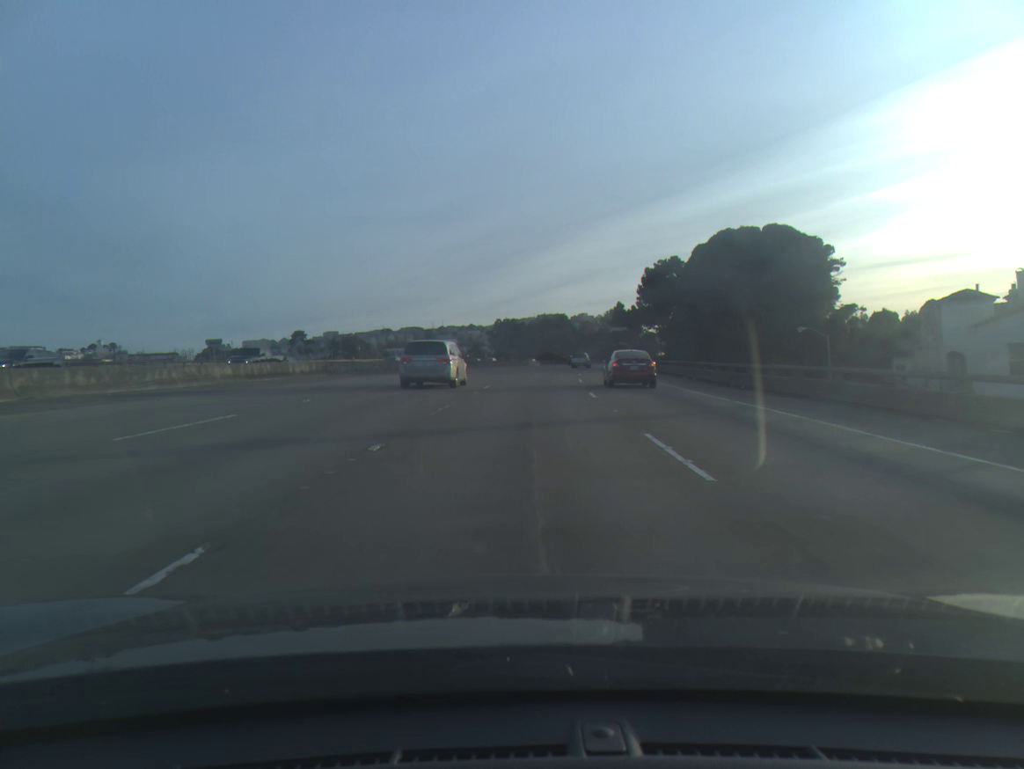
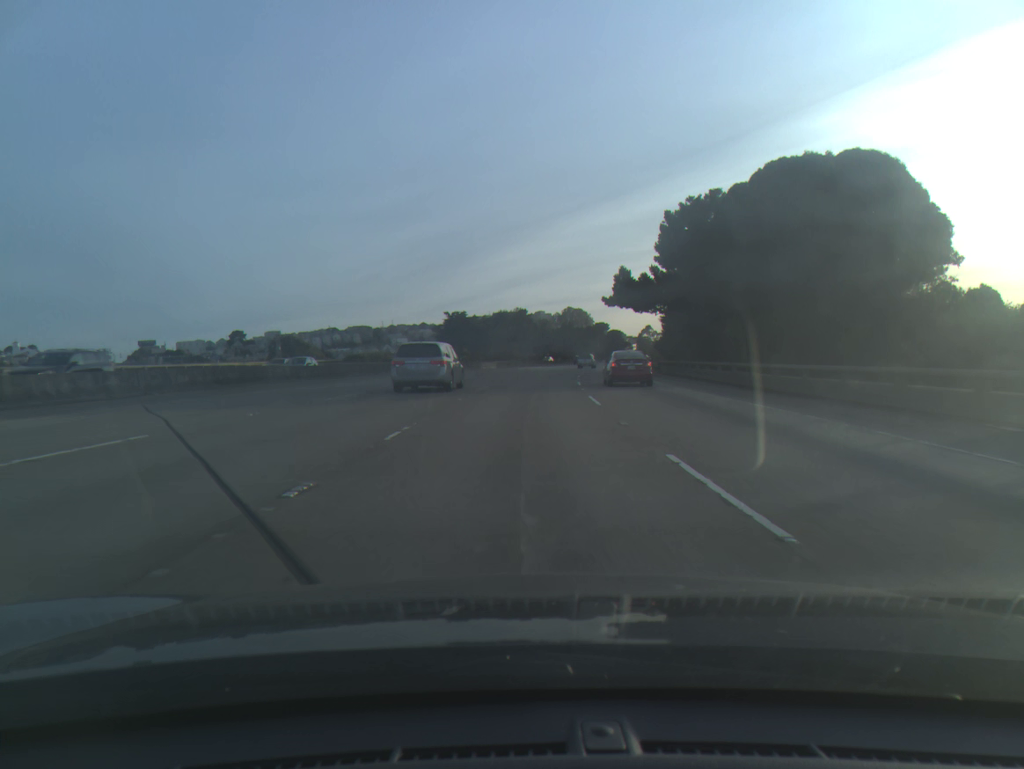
(+0.8, +31.7) m; +3°
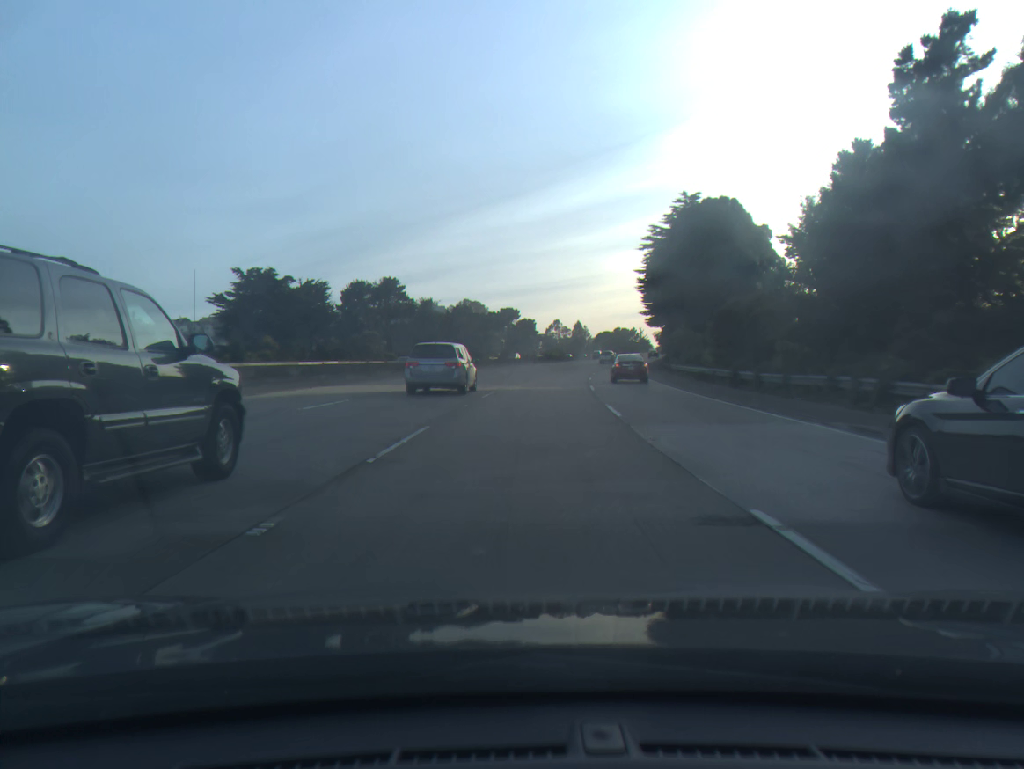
(+4.8, +76.3) m; +7°
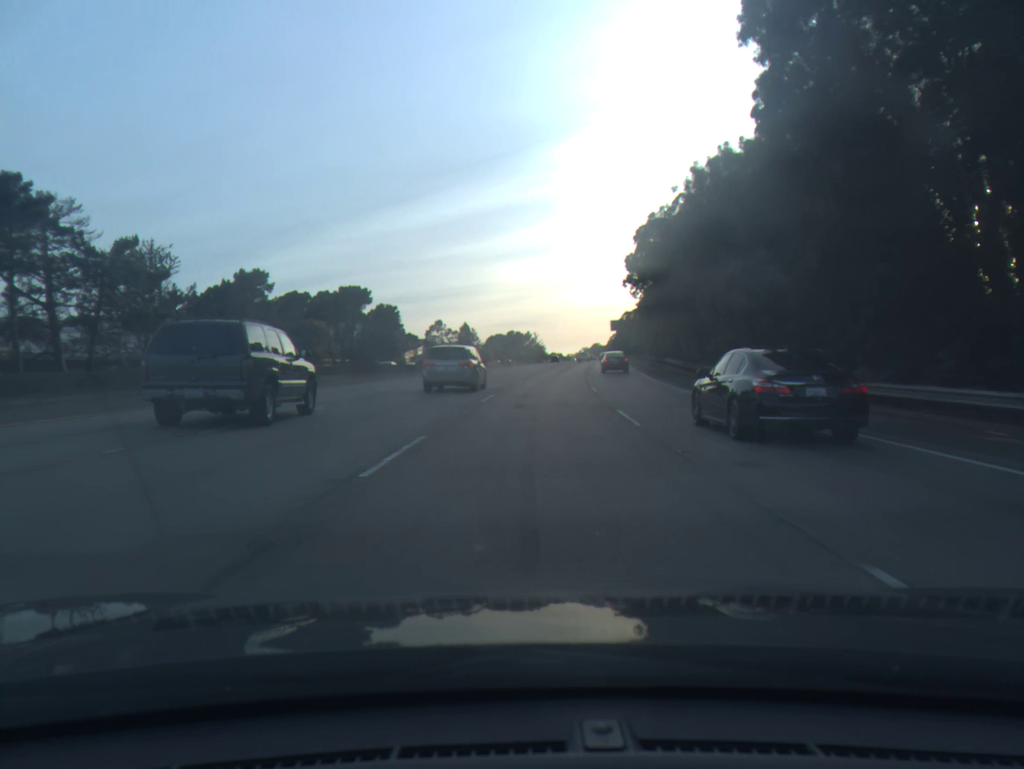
(+5.3, +74.2) m; +8°
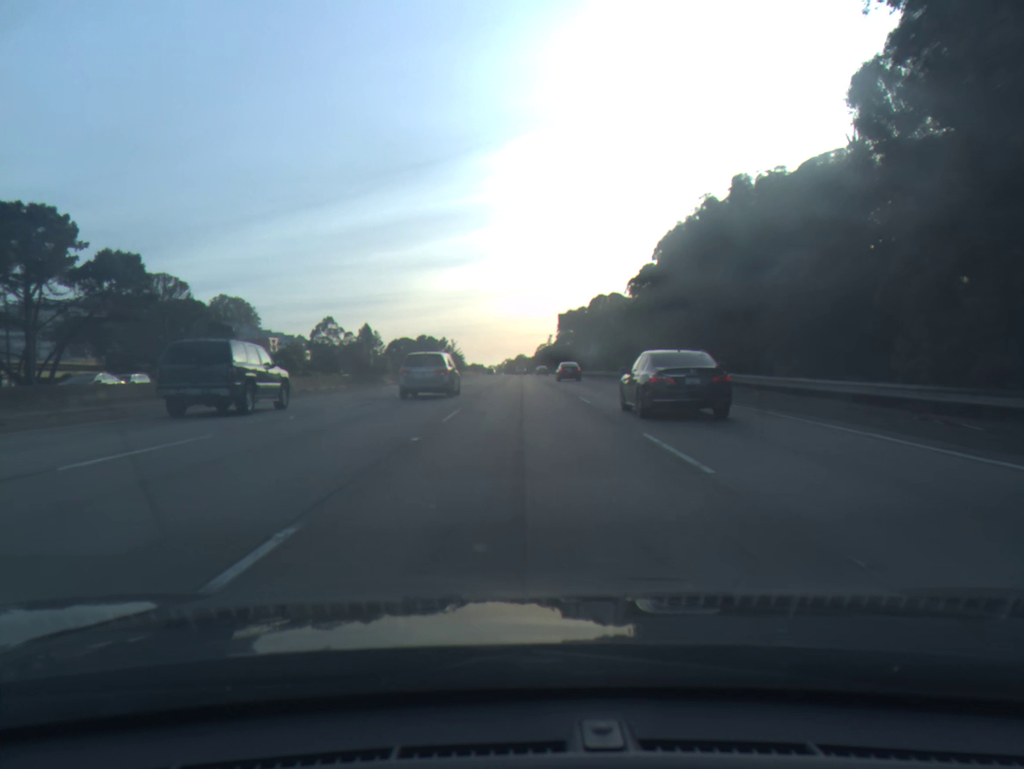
(+3.8, +64.2) m; +6°
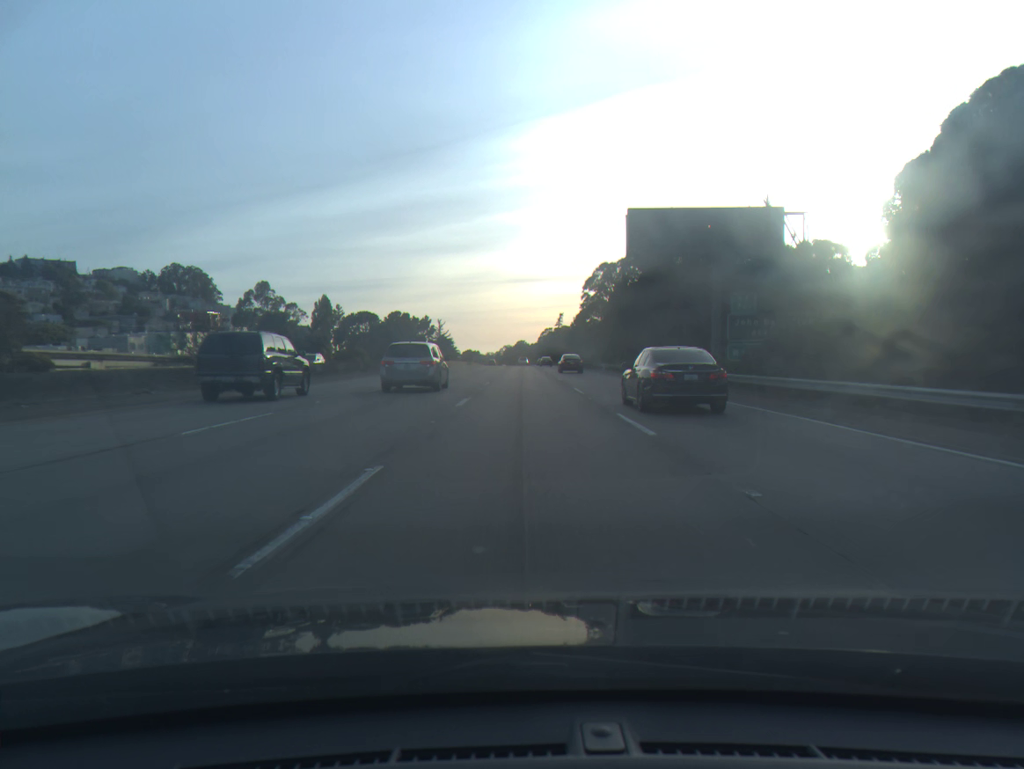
(+0.2, +69.6) m; 0°
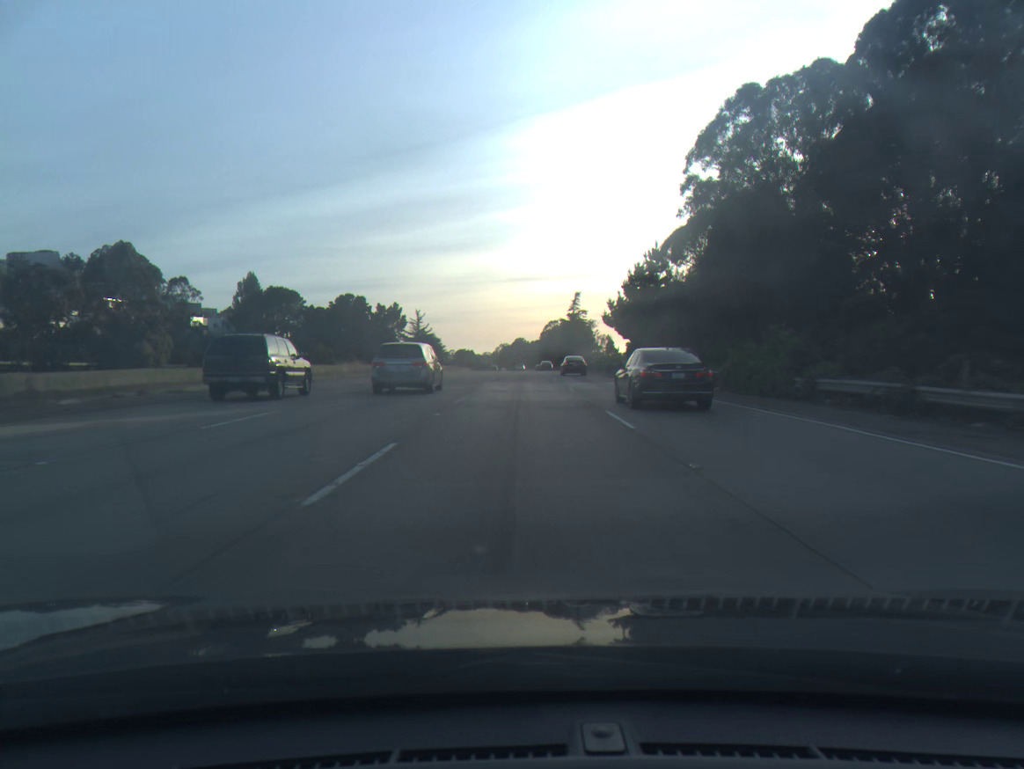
(+0.4, +71.1) m; 0°
